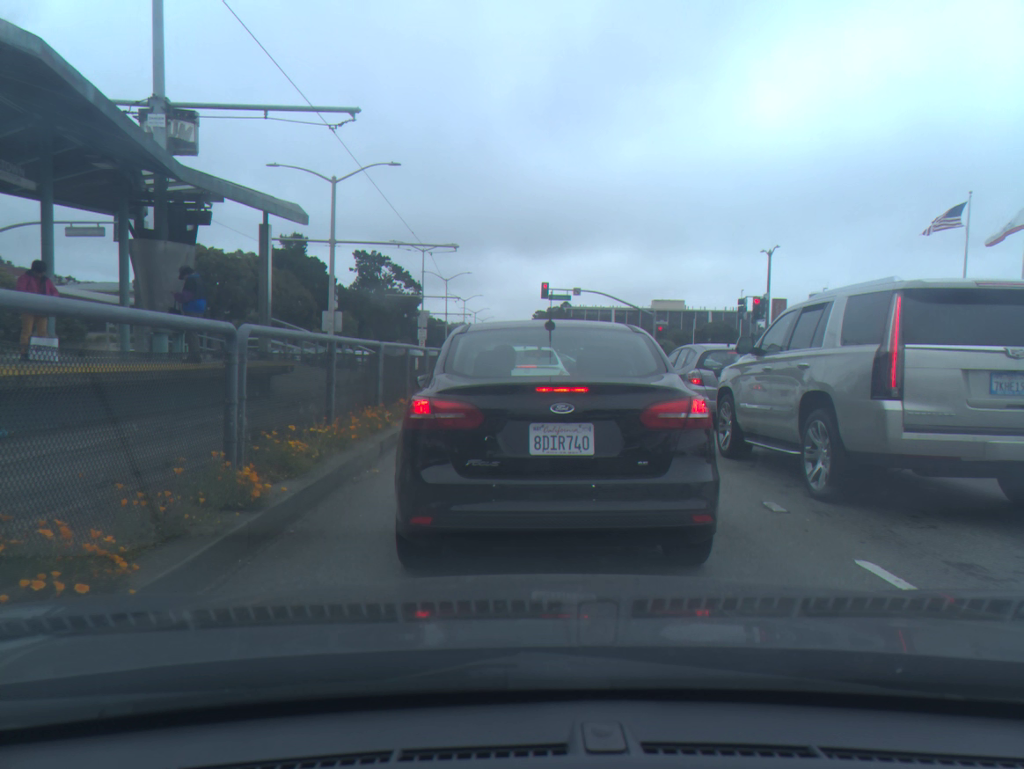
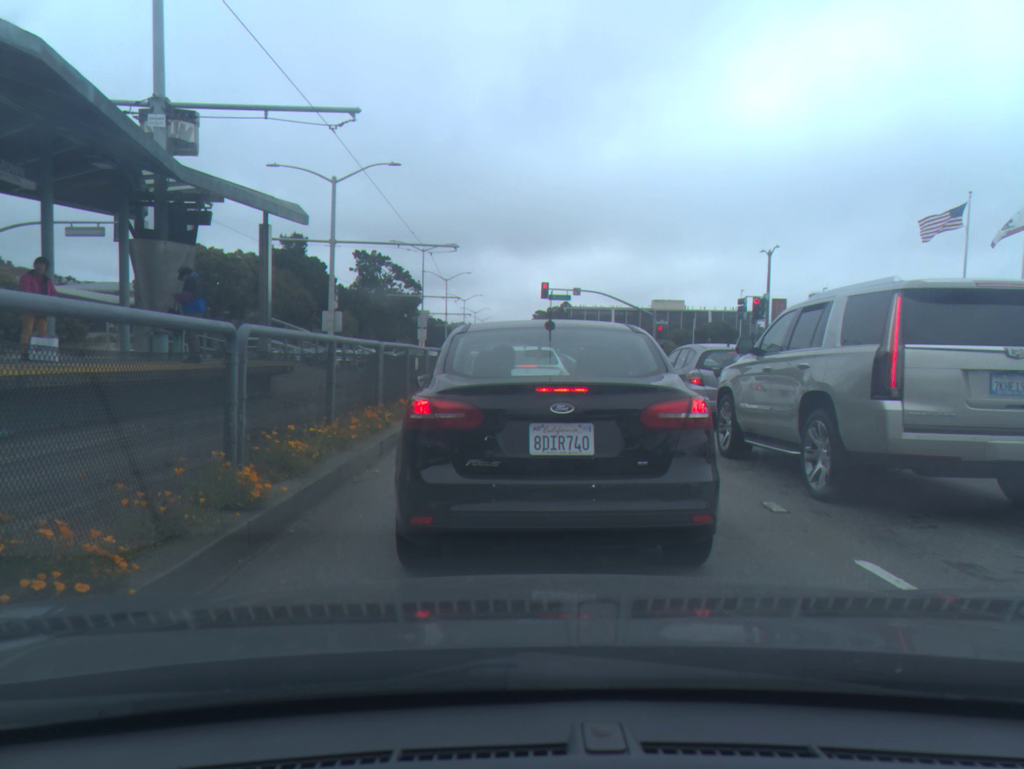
(0.0, 0.0) m; 0°
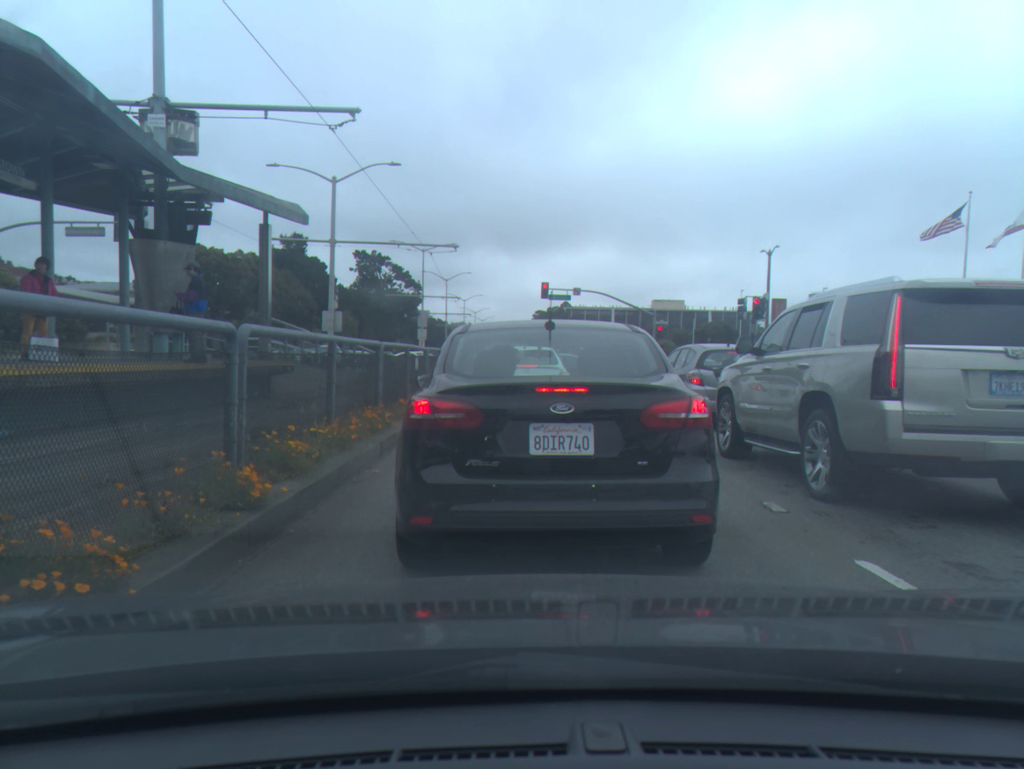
(0.0, 0.0) m; 0°
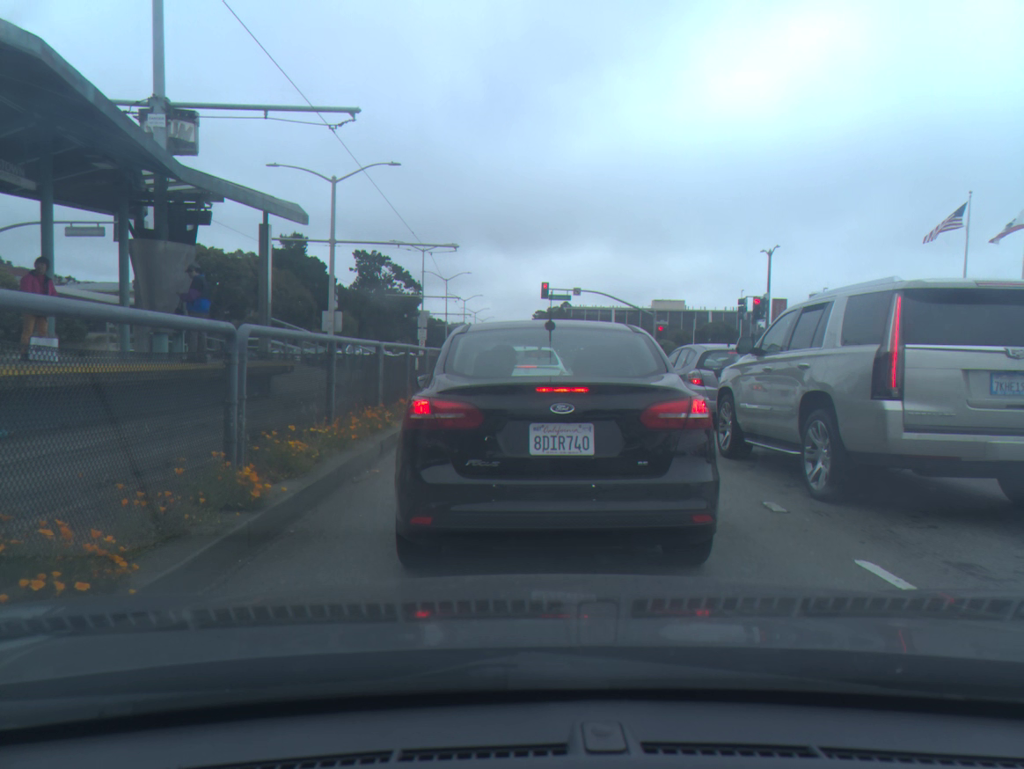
(0.0, 0.0) m; 0°
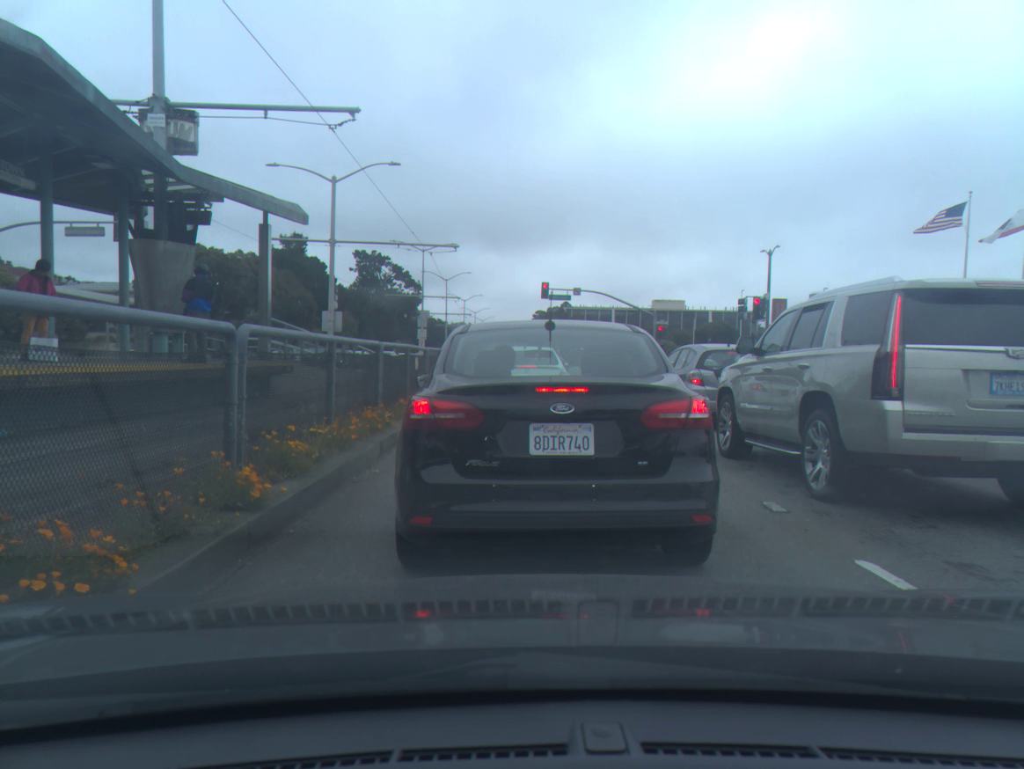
(0.0, 0.0) m; 0°
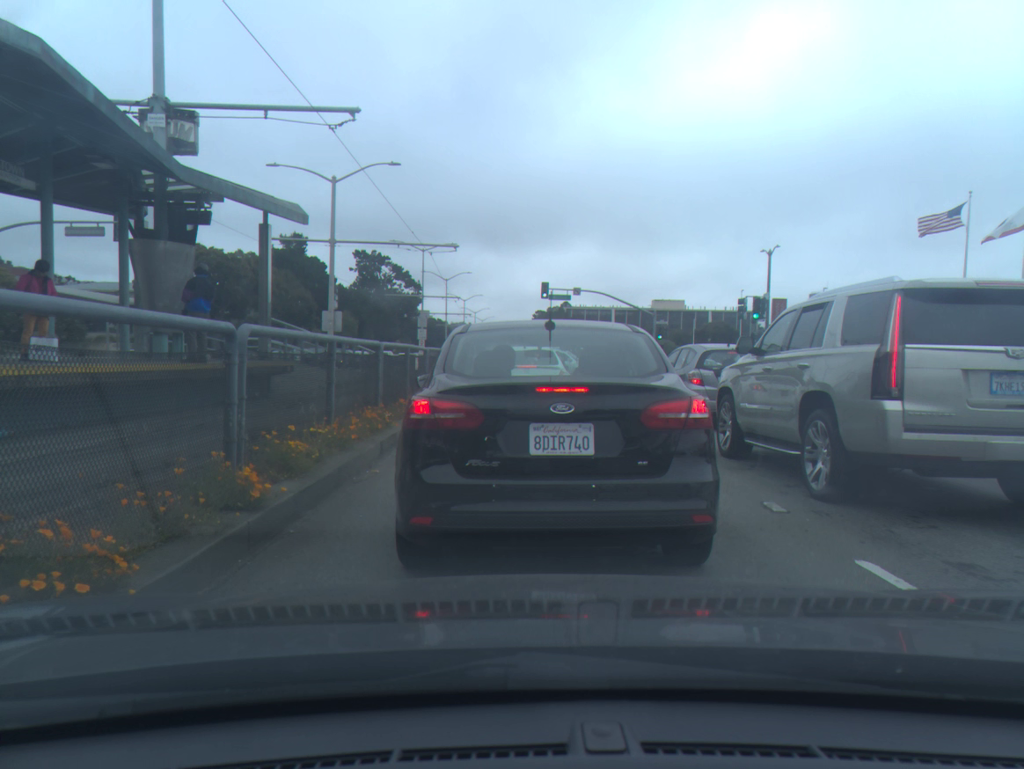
(0.0, 0.0) m; 0°
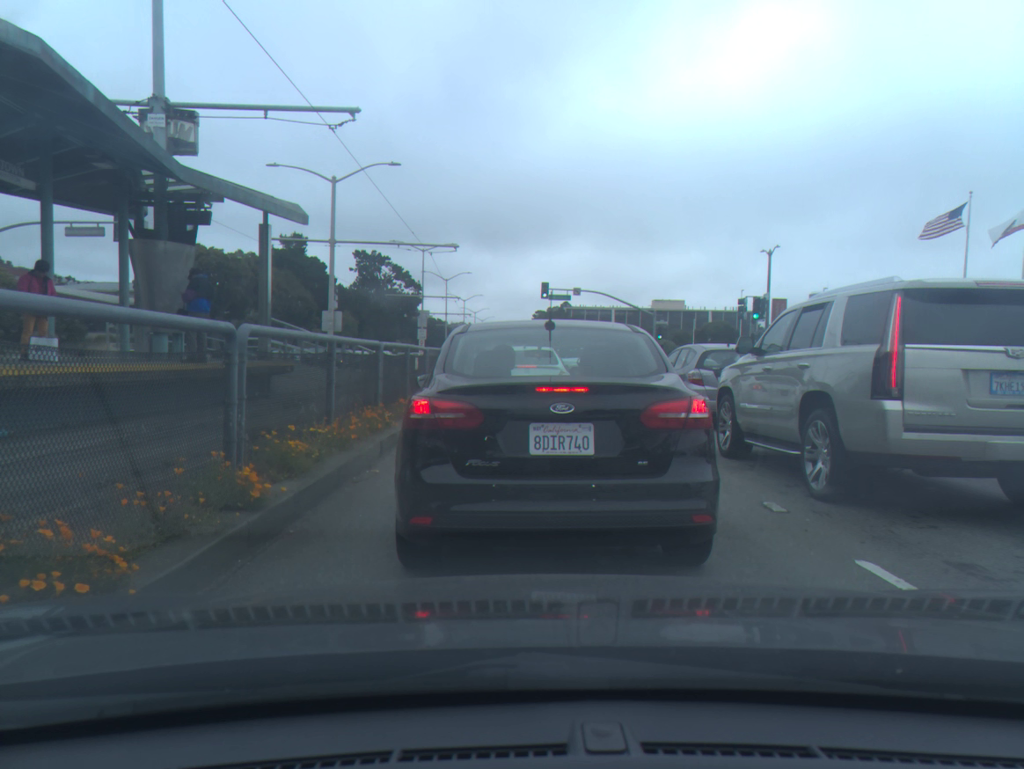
(0.0, 0.0) m; 0°
